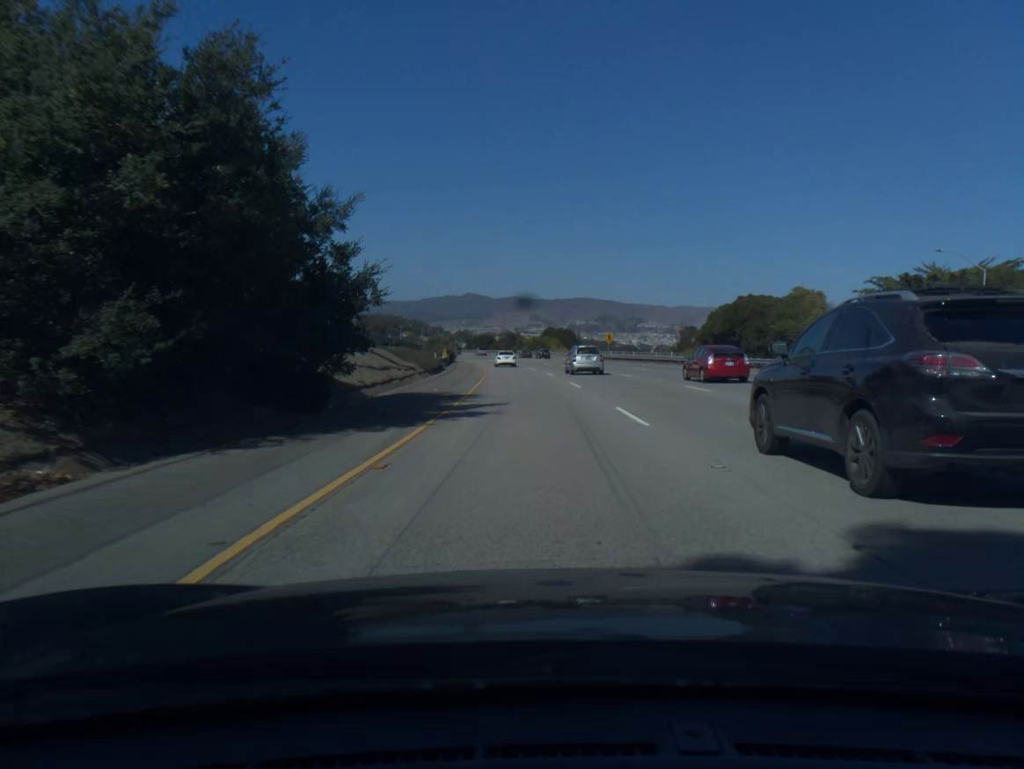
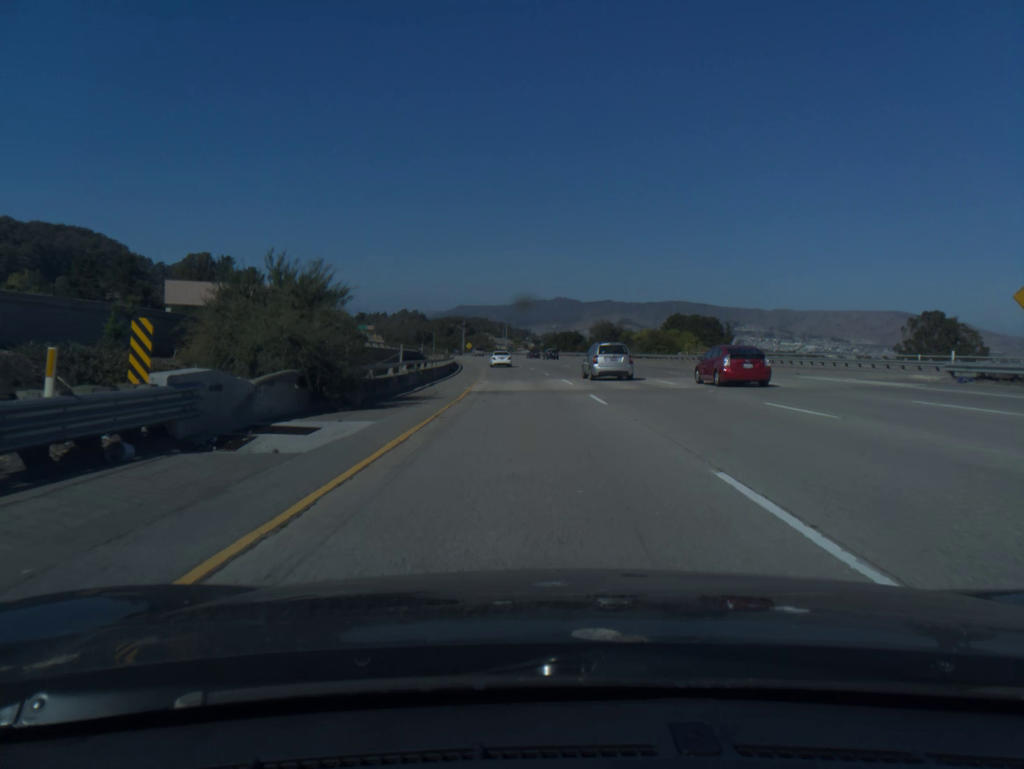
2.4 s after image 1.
(-4.7, +81.5) m; -7°
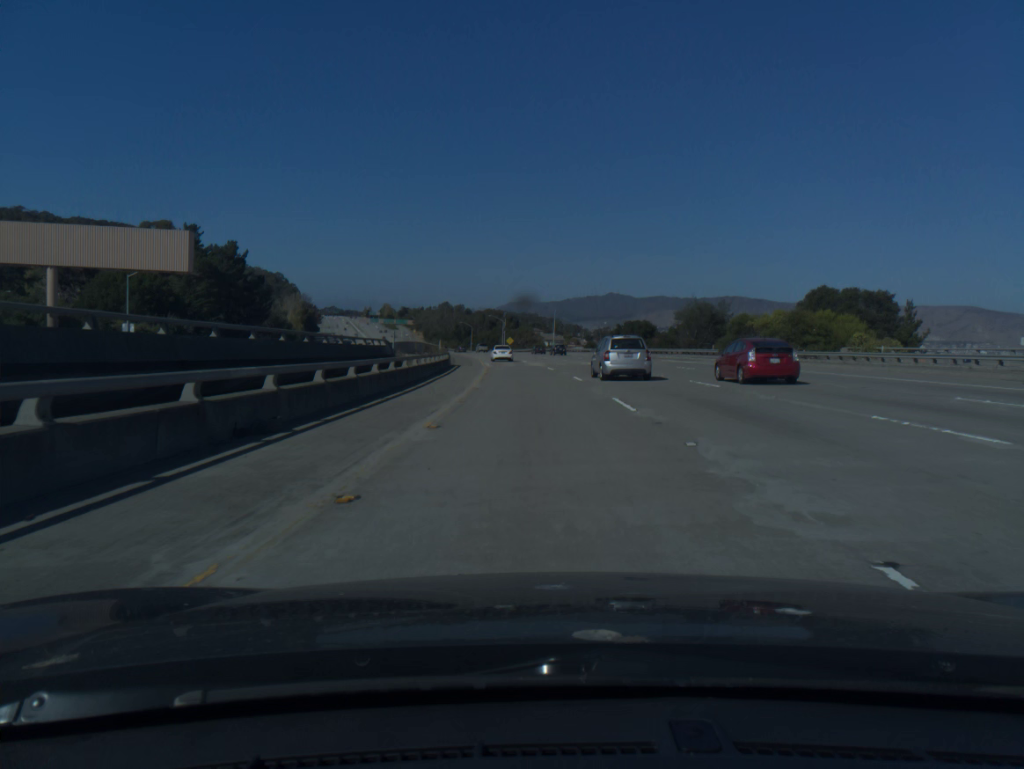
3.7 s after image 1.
(-1.3, +43.0) m; -4°
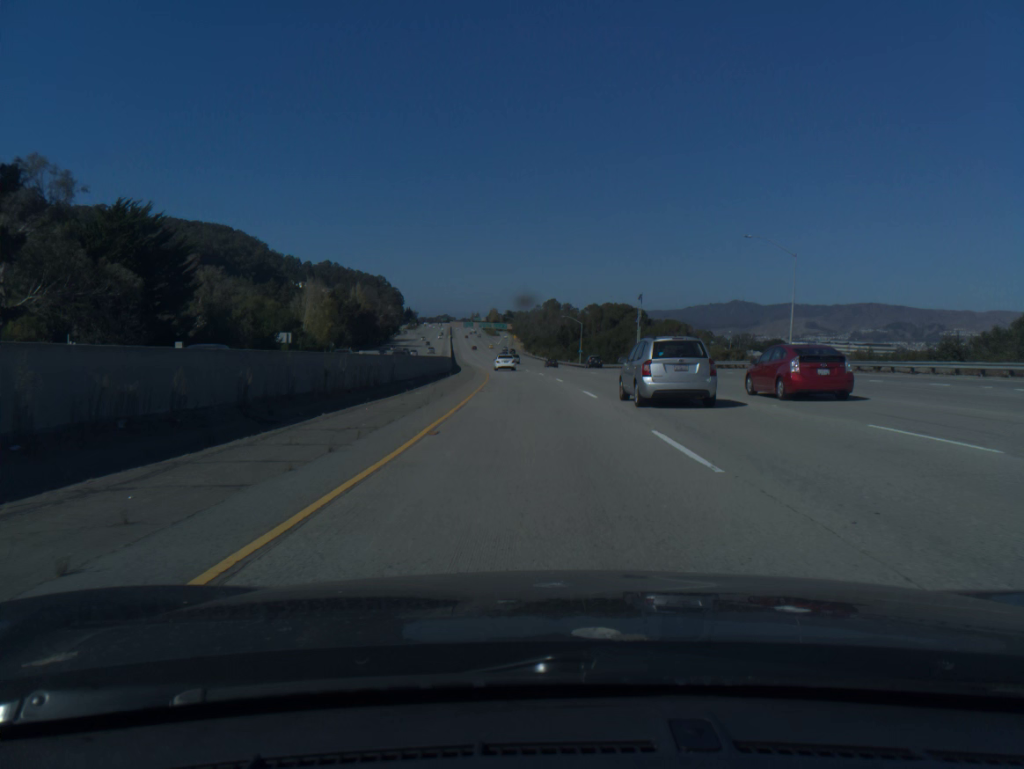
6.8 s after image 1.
(-7.5, +100.4) m; -9°
